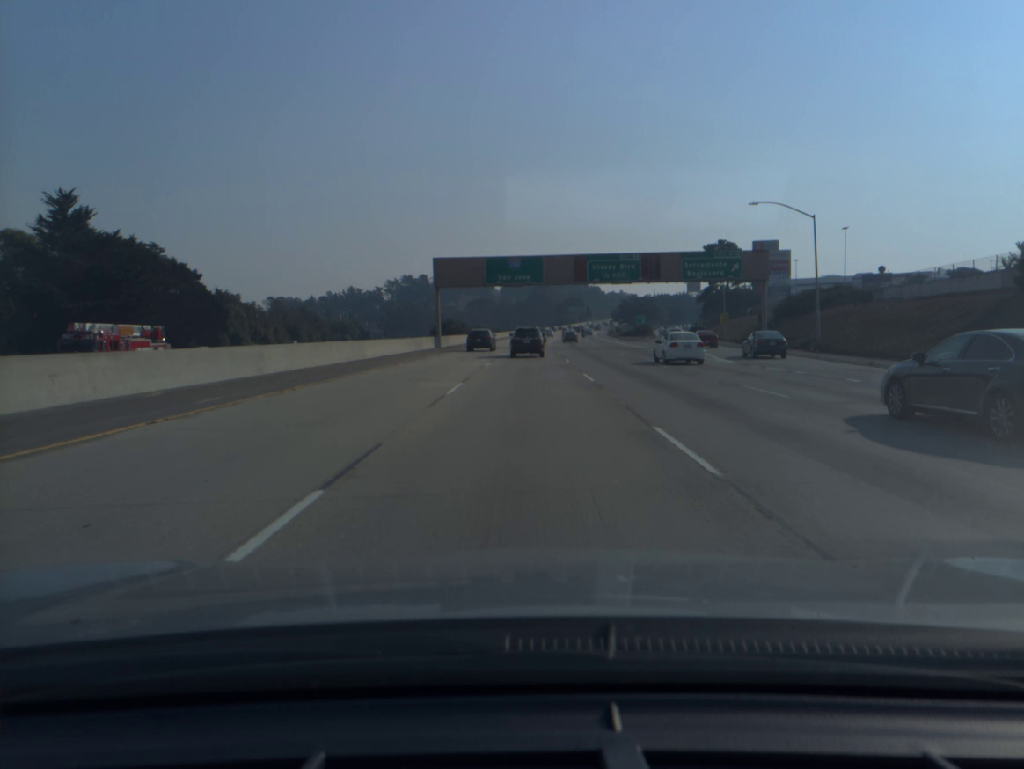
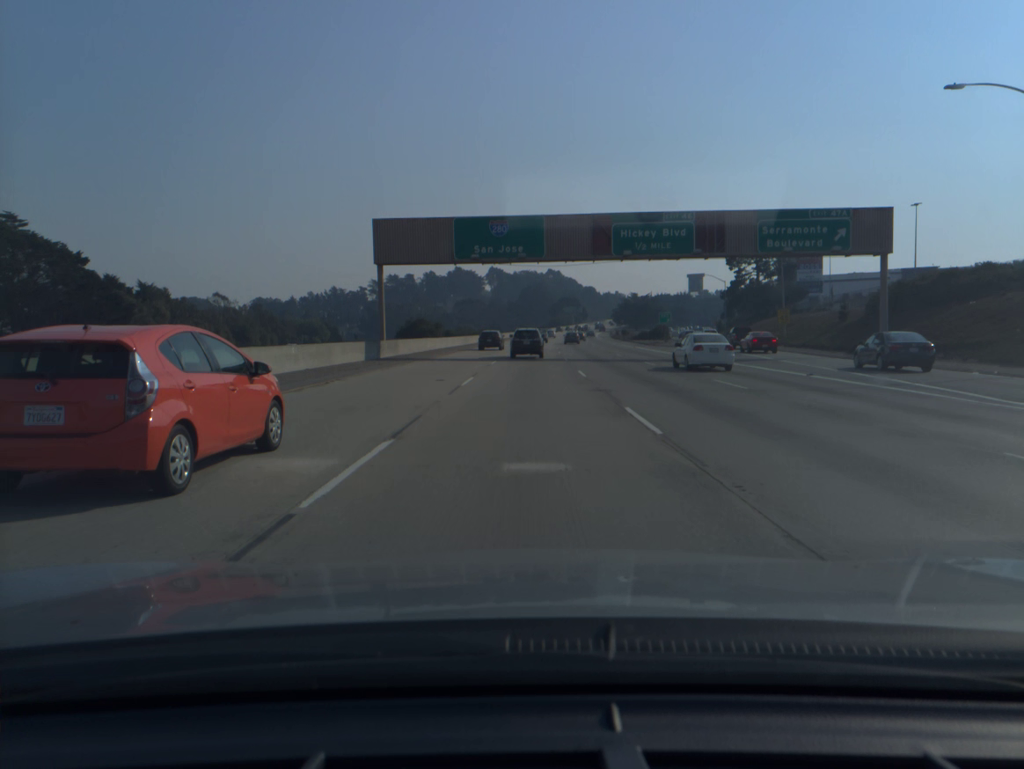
(+0.1, +25.8) m; +1°
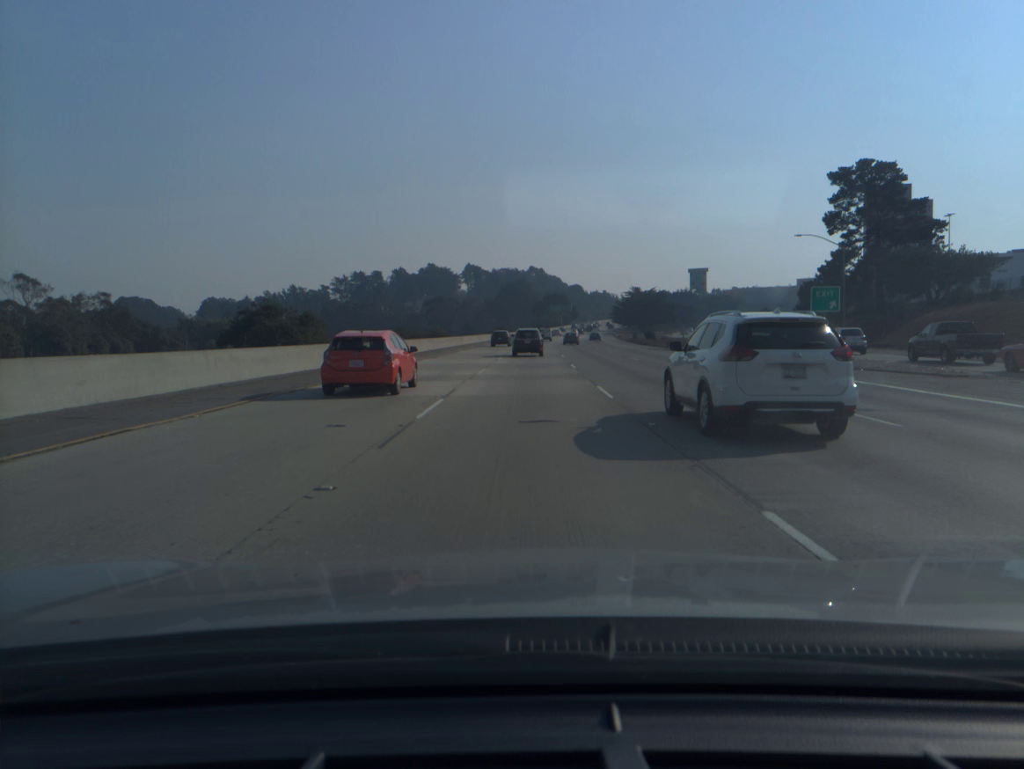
(+0.7, +52.6) m; +1°
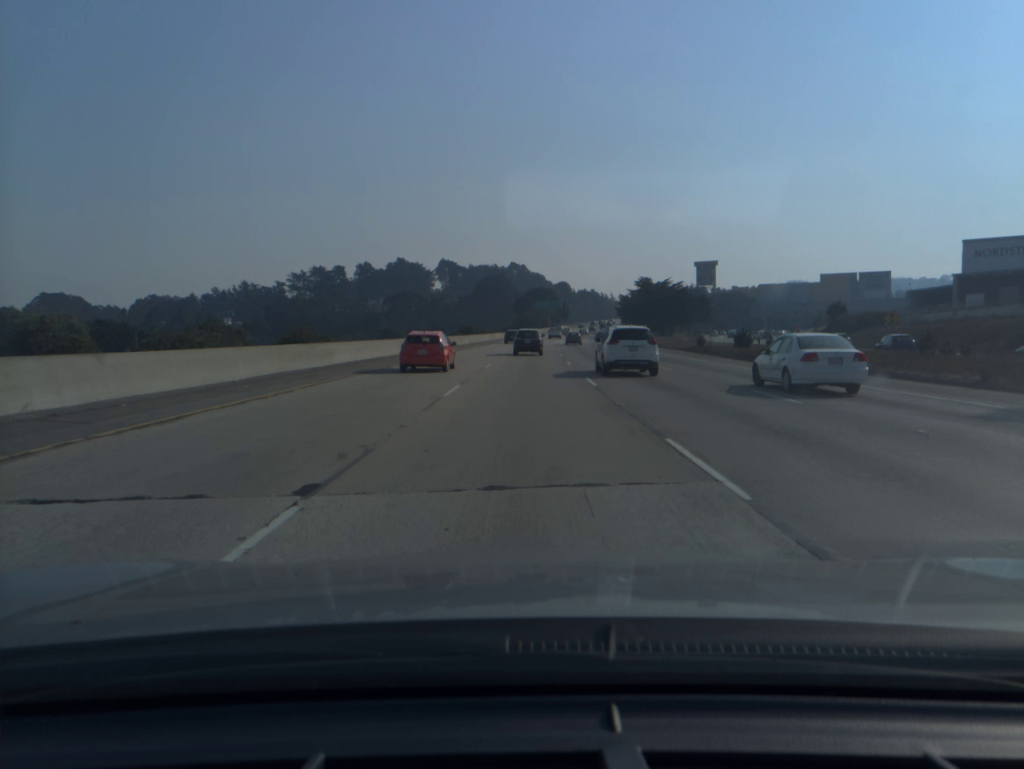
(+0.7, +54.3) m; +1°
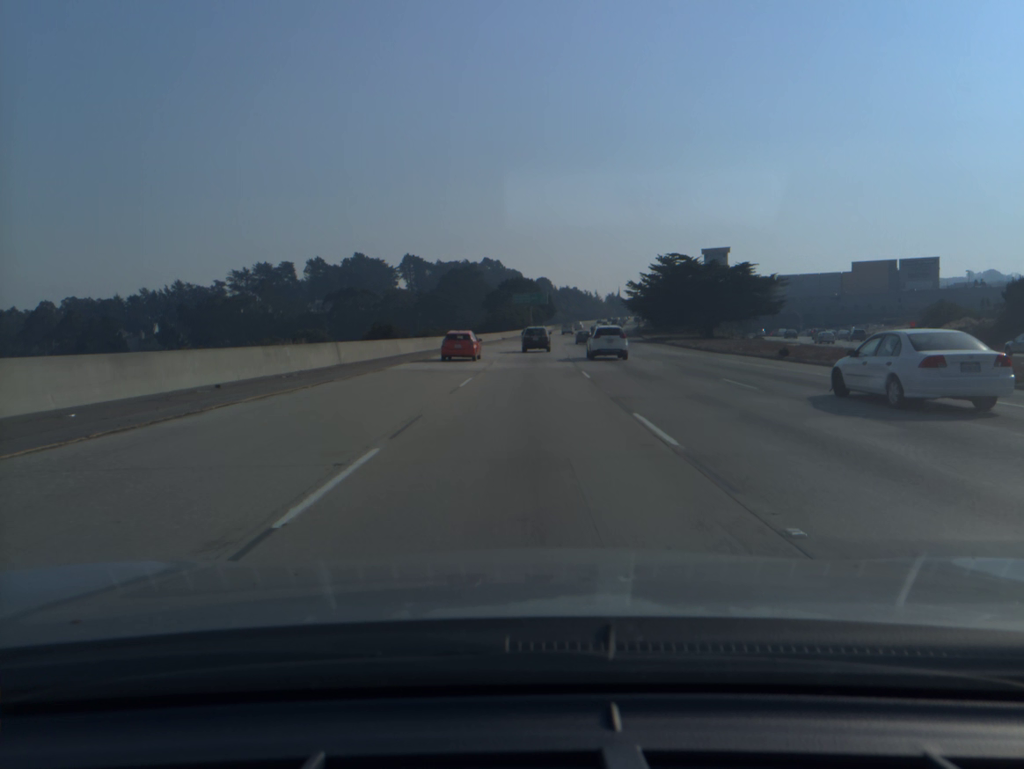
(+0.7, +55.4) m; +2°
